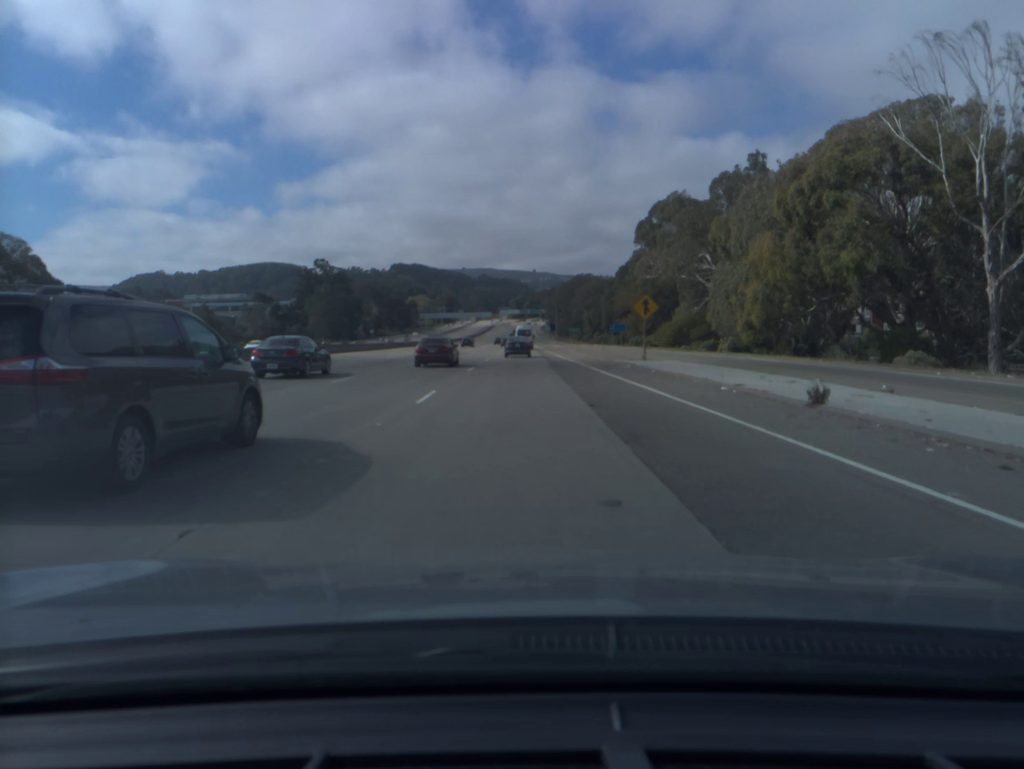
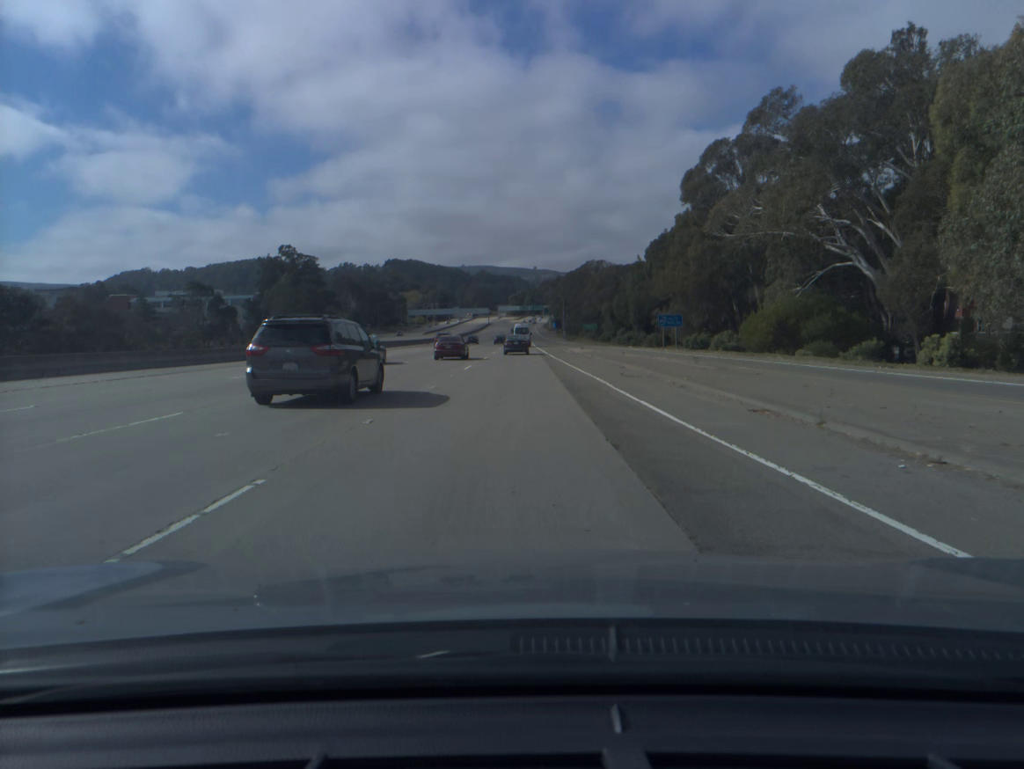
(+0.1, +43.1) m; 0°
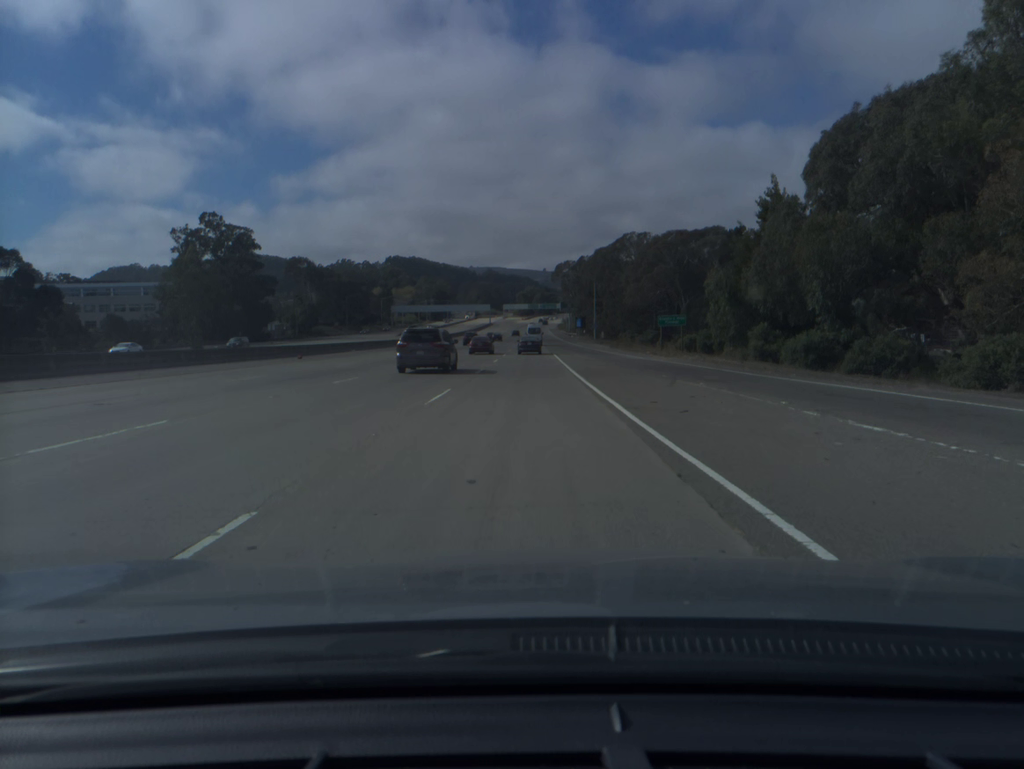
(-0.6, +74.6) m; -1°
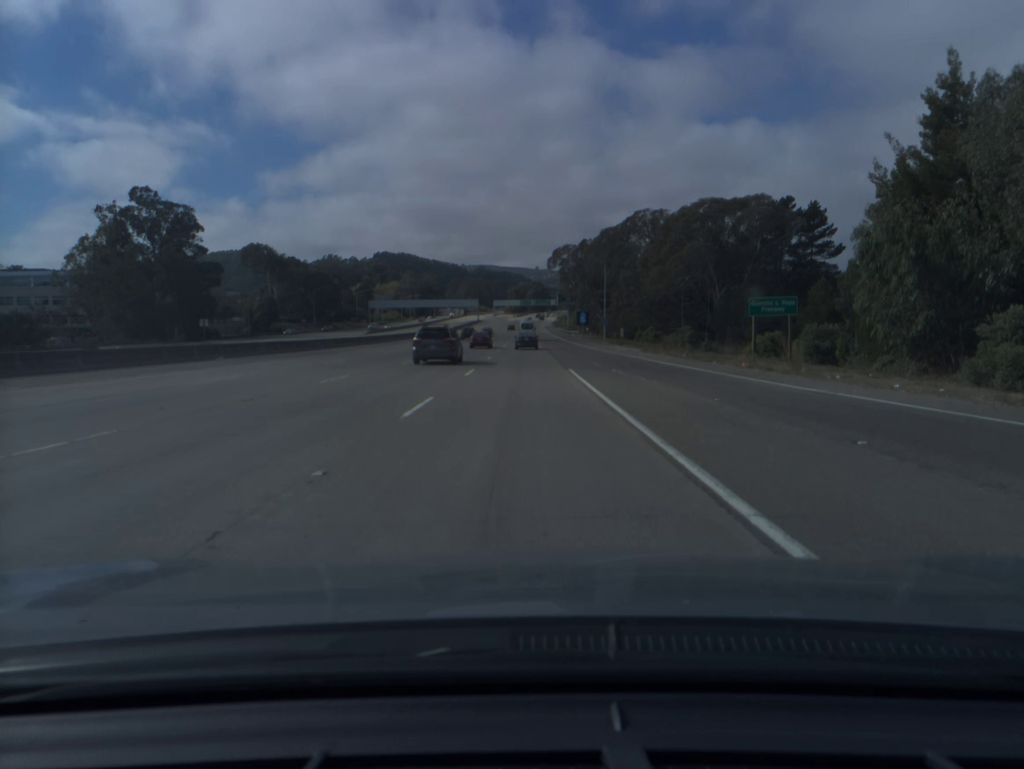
(+0.1, +30.7) m; +1°
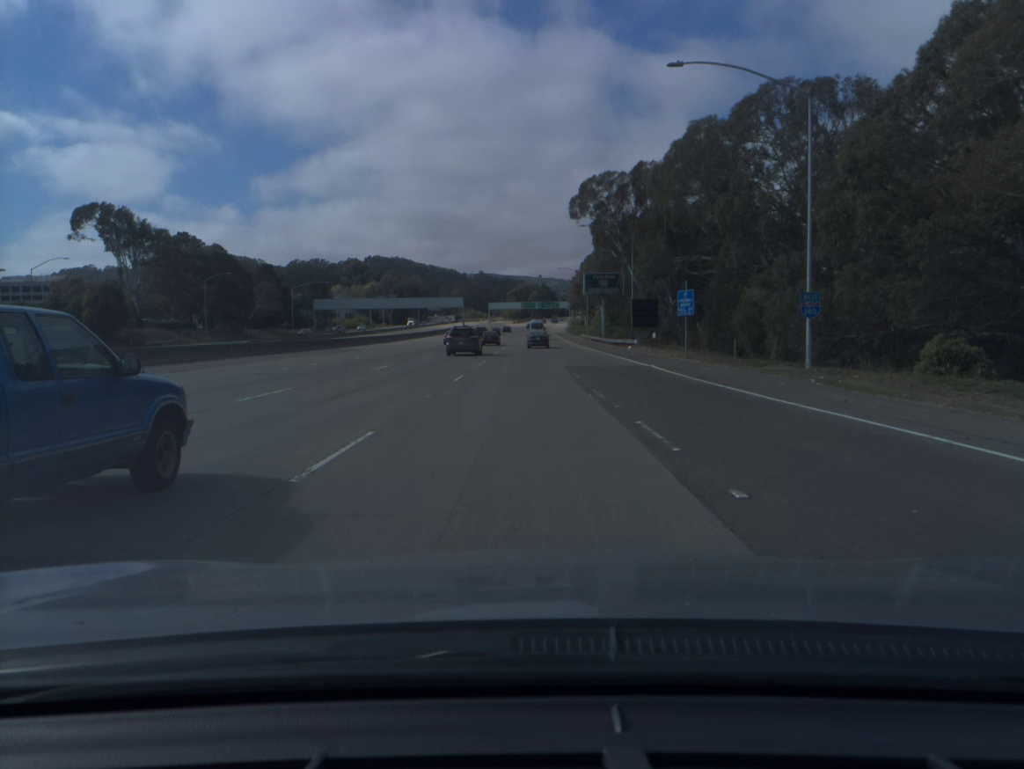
(+0.1, +78.8) m; 0°
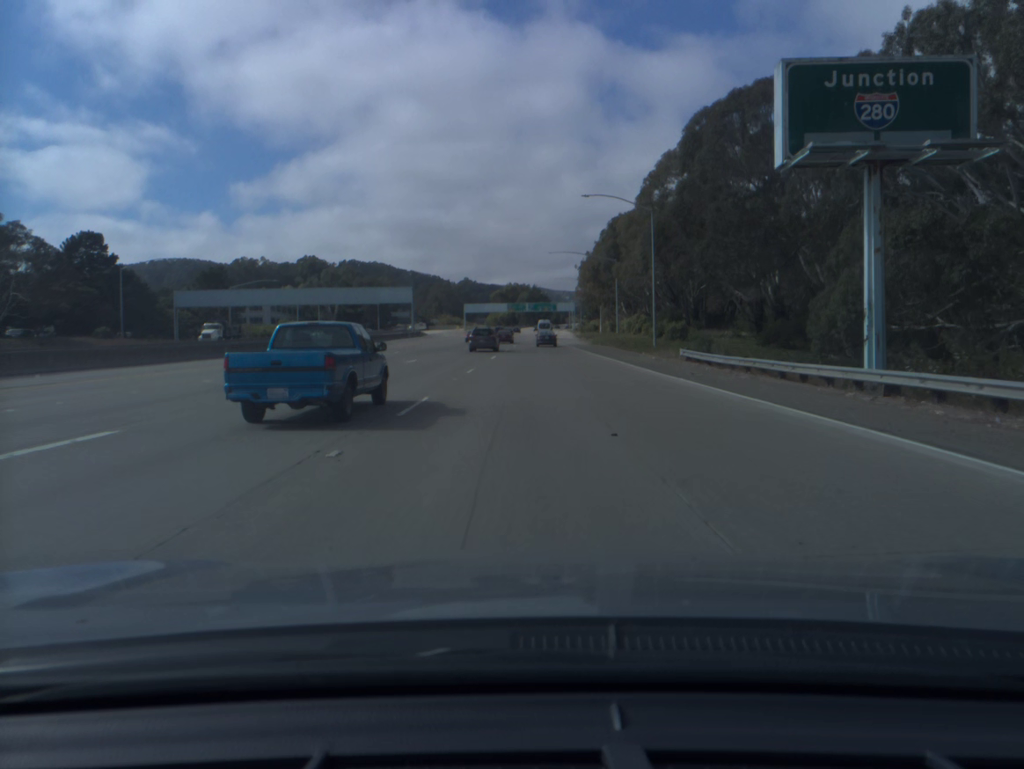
(+0.1, +81.2) m; +1°
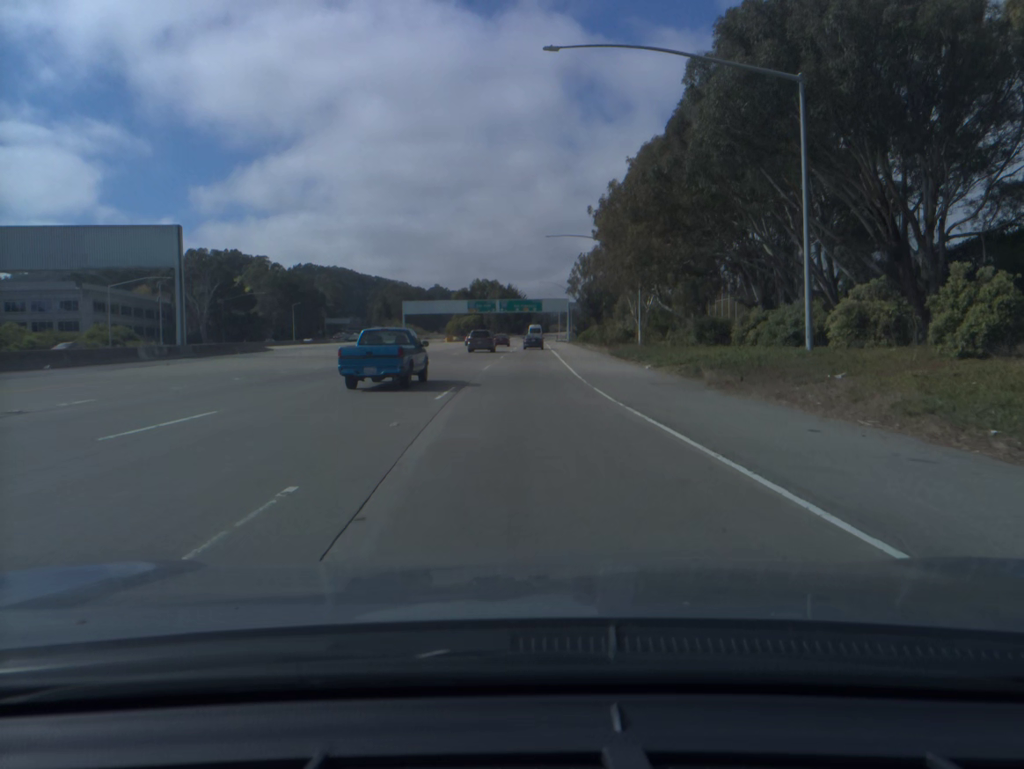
(+1.4, +83.6) m; +2°
